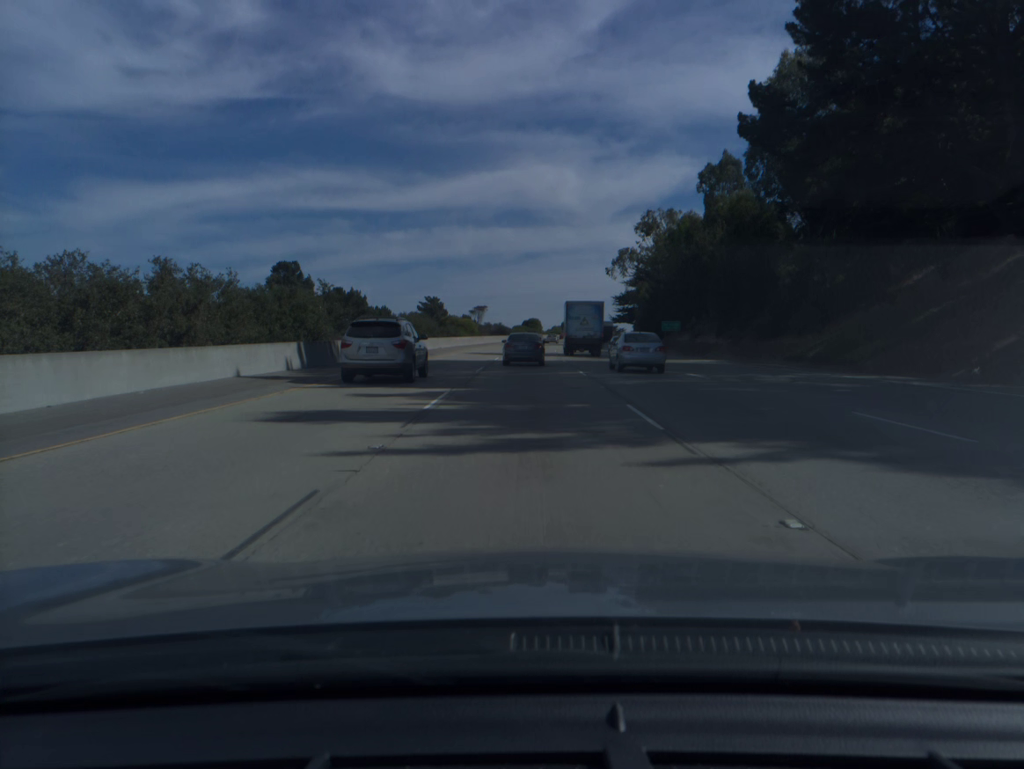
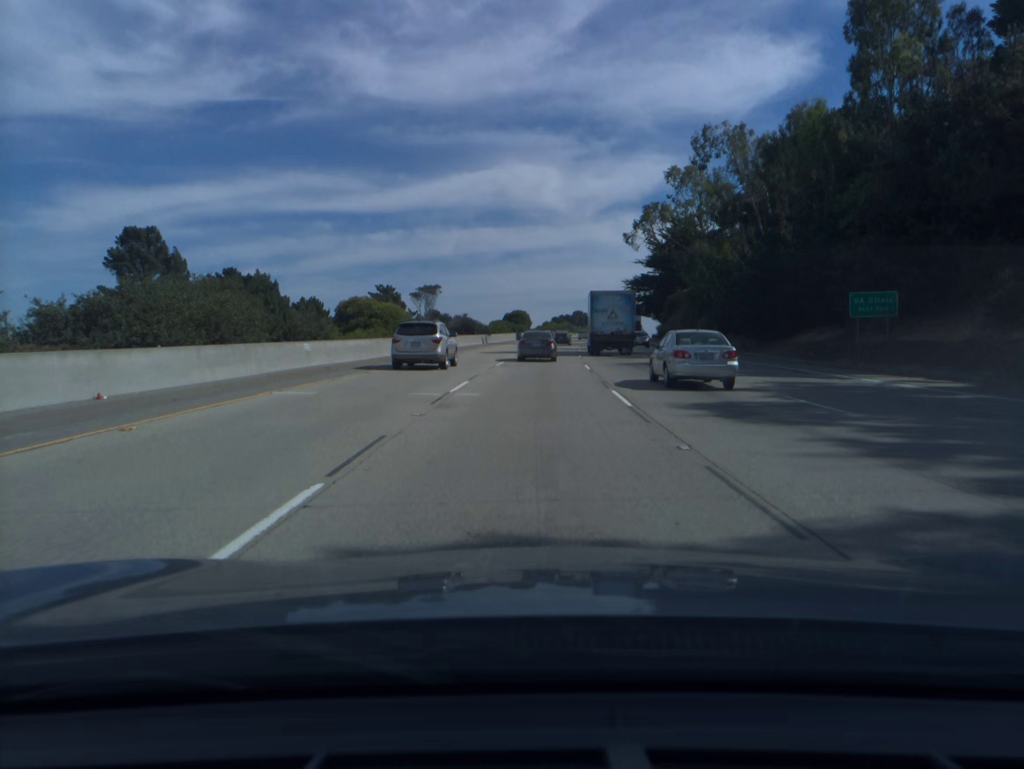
(+0.2, +54.6) m; +1°
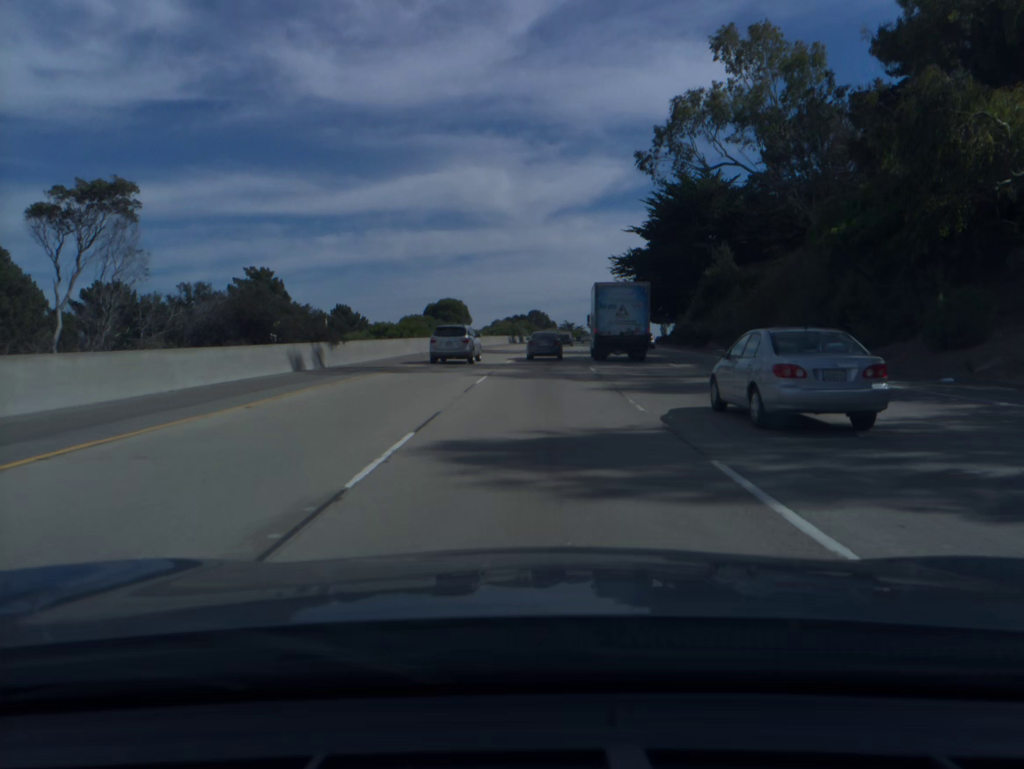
(+1.6, +54.3) m; +3°
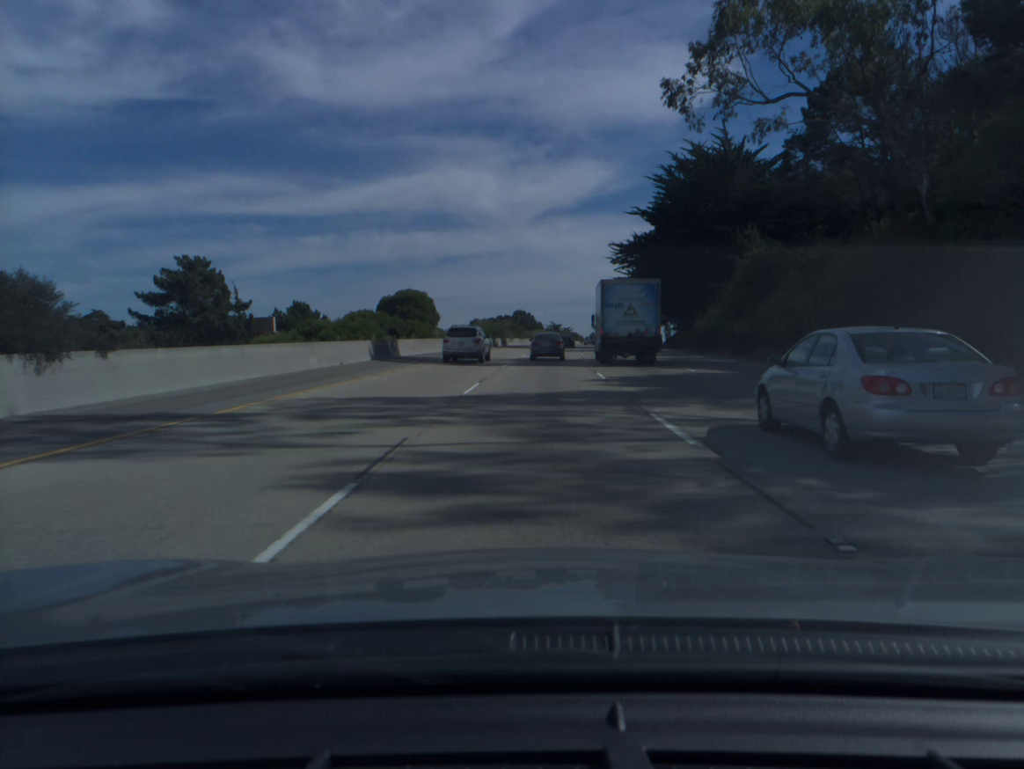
(+0.1, +18.1) m; +1°
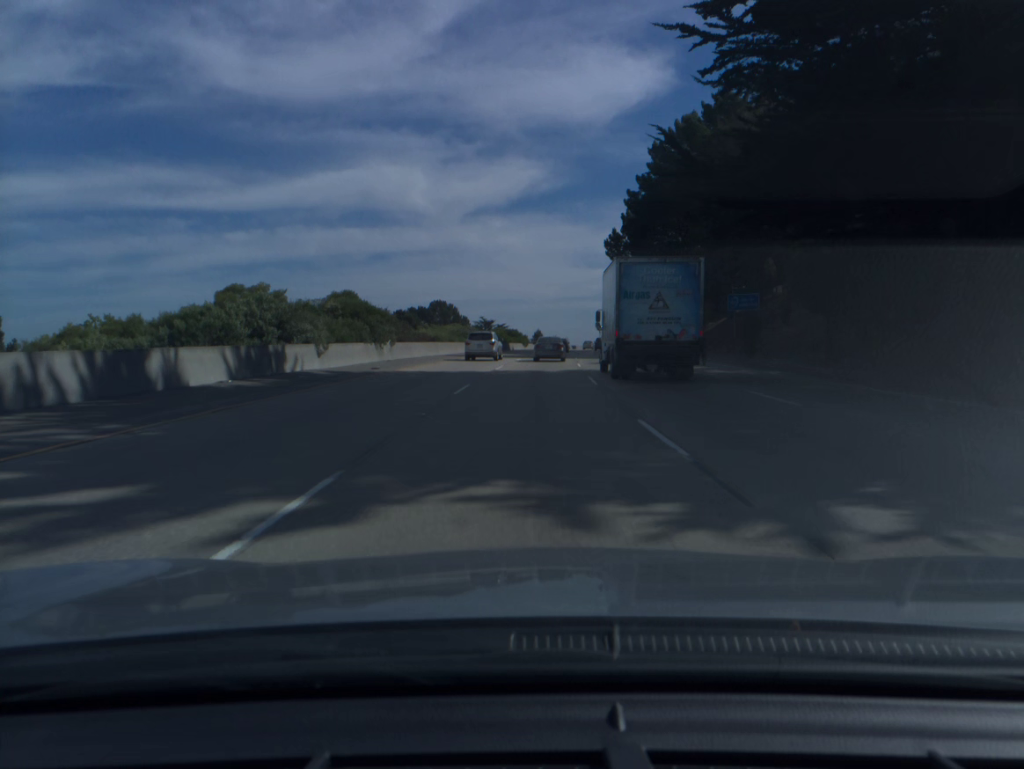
(+3.4, +72.4) m; +5°
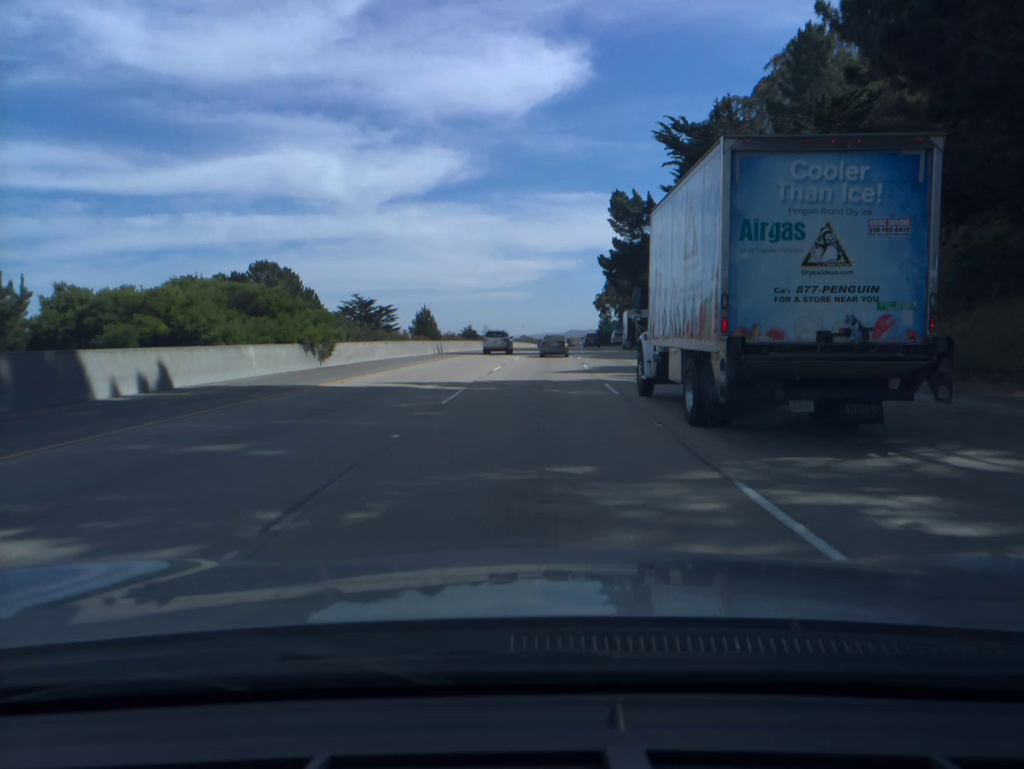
(+4.4, +90.7) m; +6°
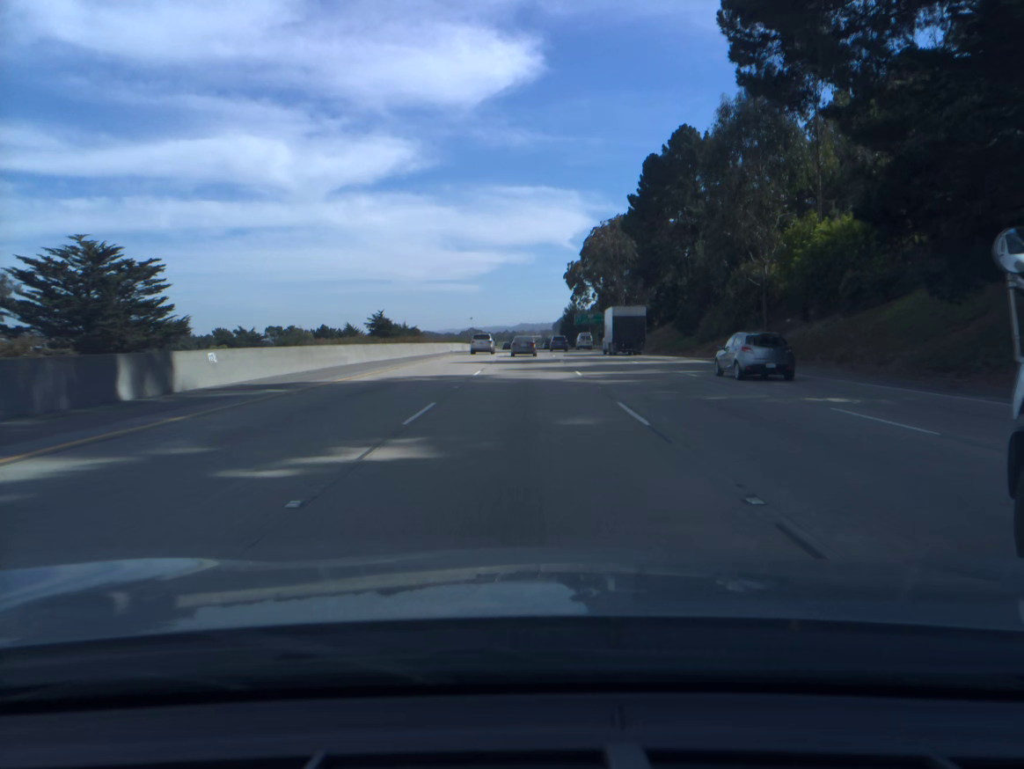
(+4.2, +90.9) m; +4°
